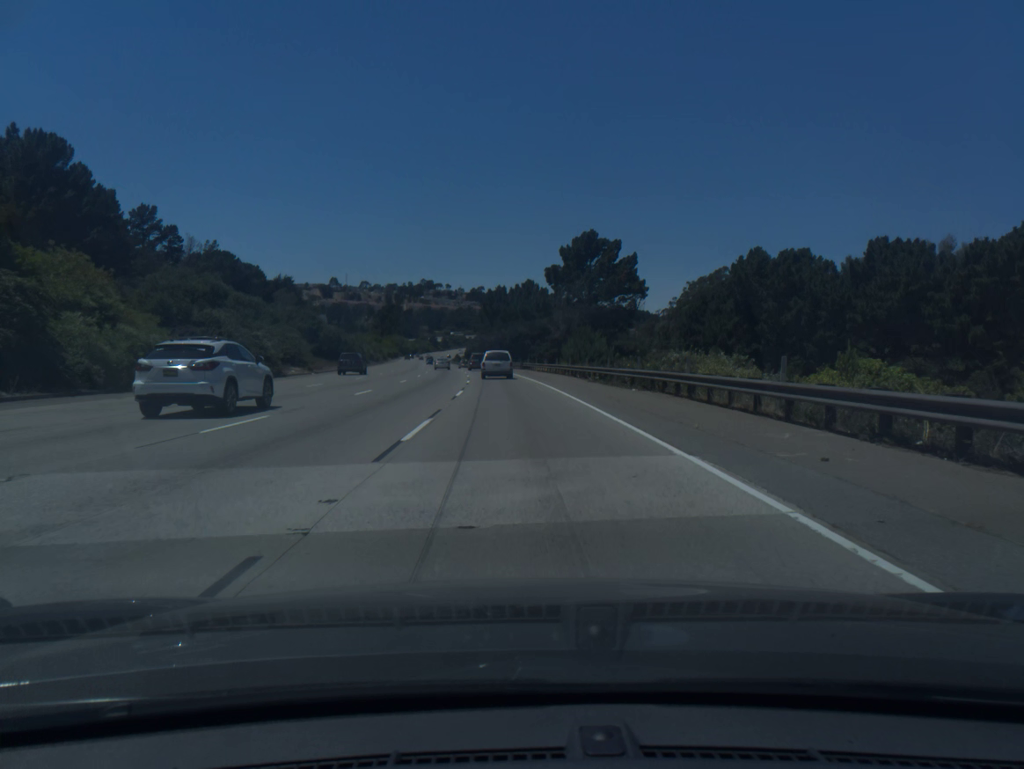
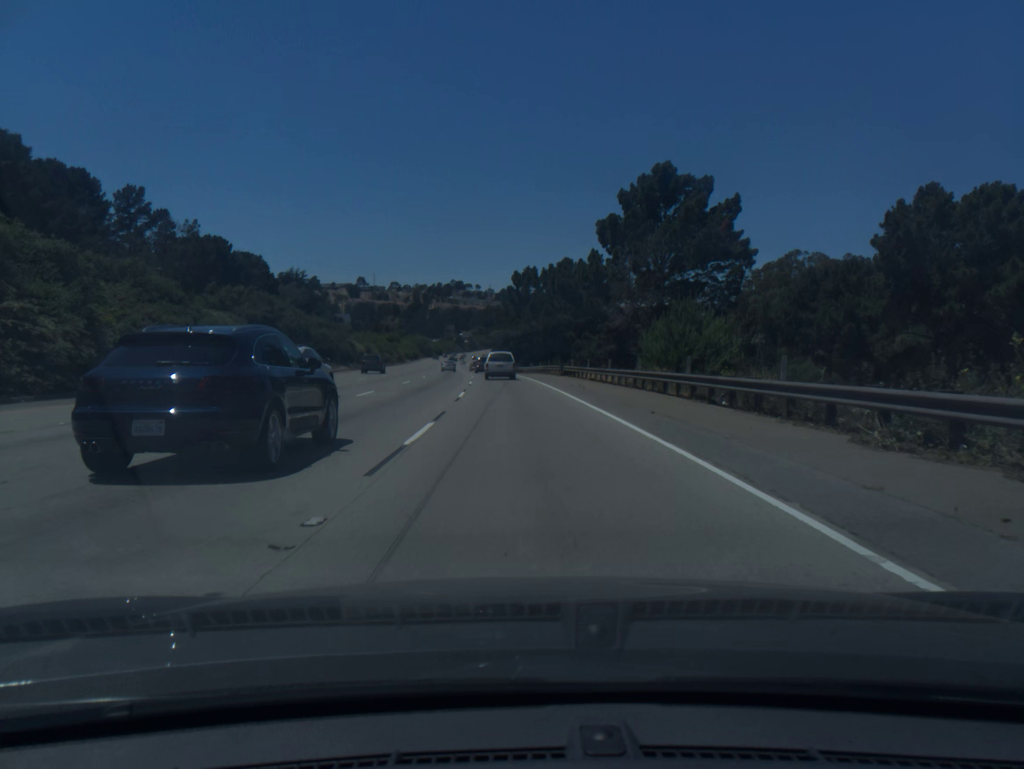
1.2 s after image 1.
(-0.6, +29.9) m; -2°
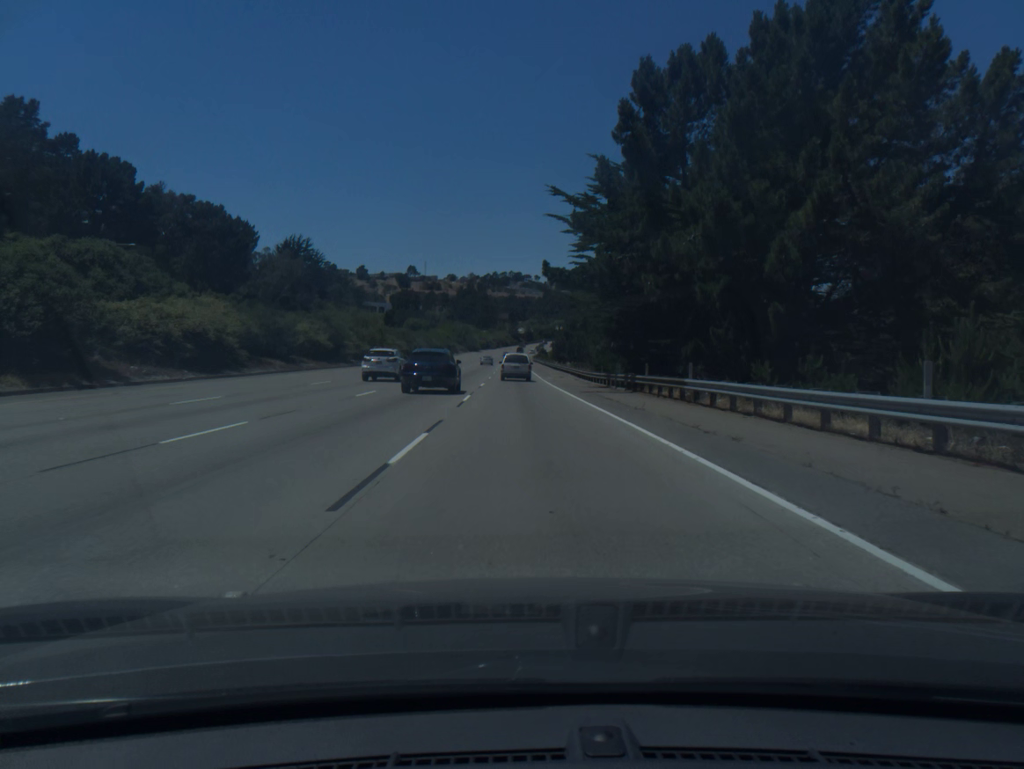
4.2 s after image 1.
(-3.1, +75.0) m; -4°
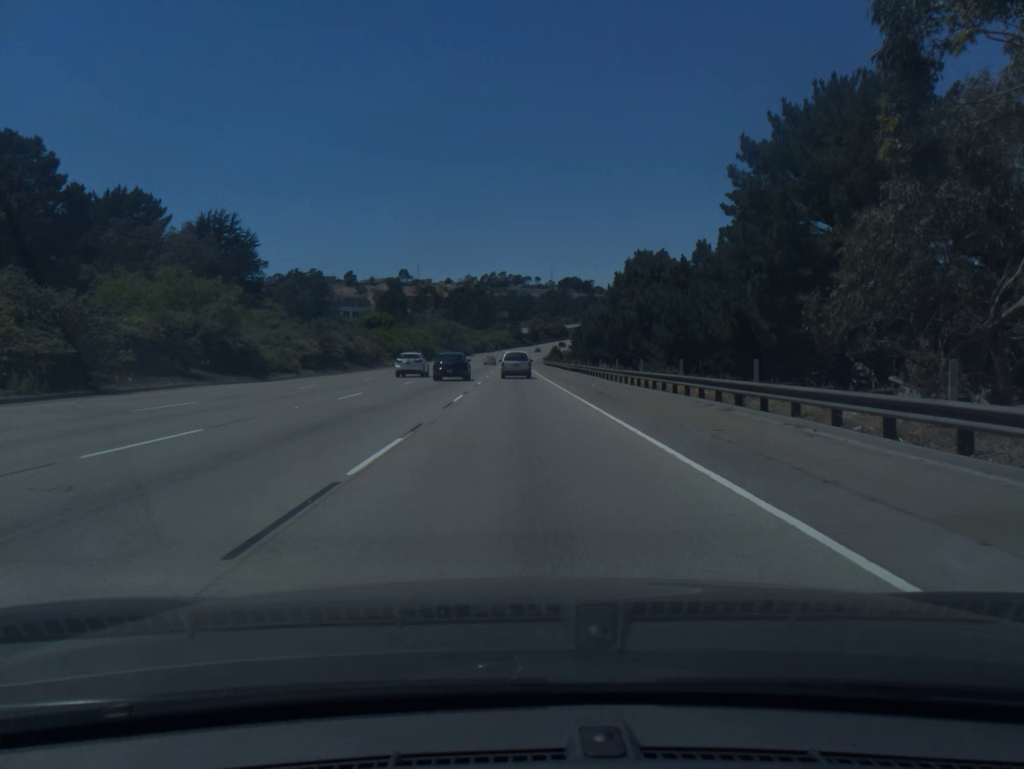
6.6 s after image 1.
(-0.4, +59.9) m; 0°
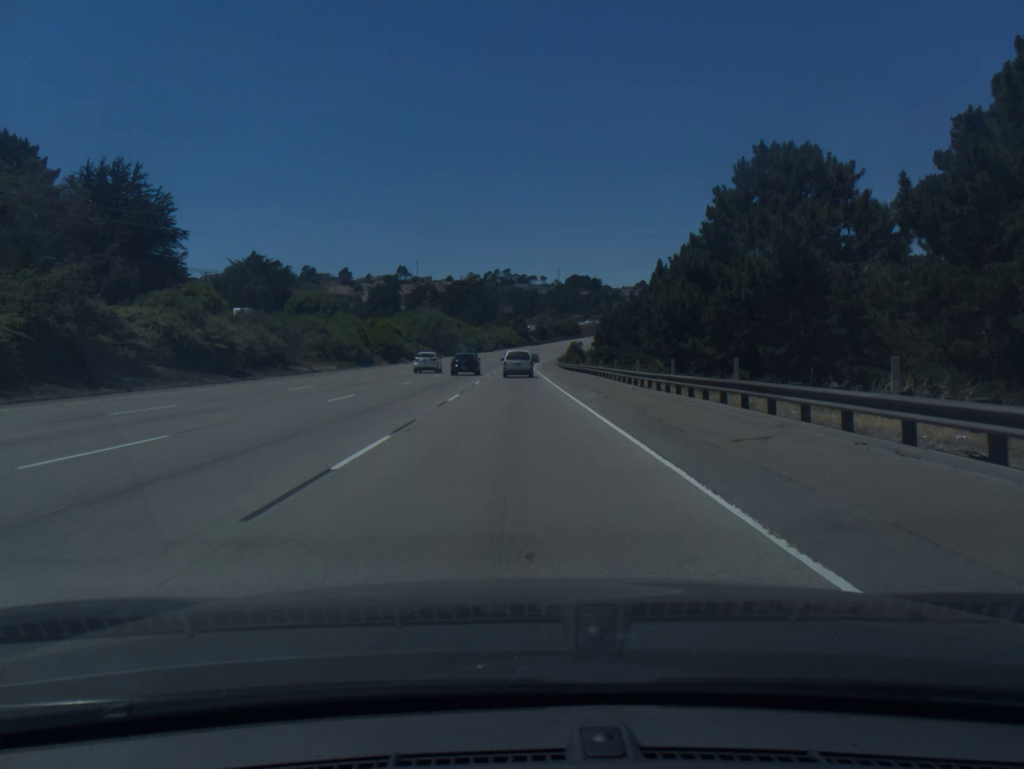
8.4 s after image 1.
(0.0, +44.7) m; 0°
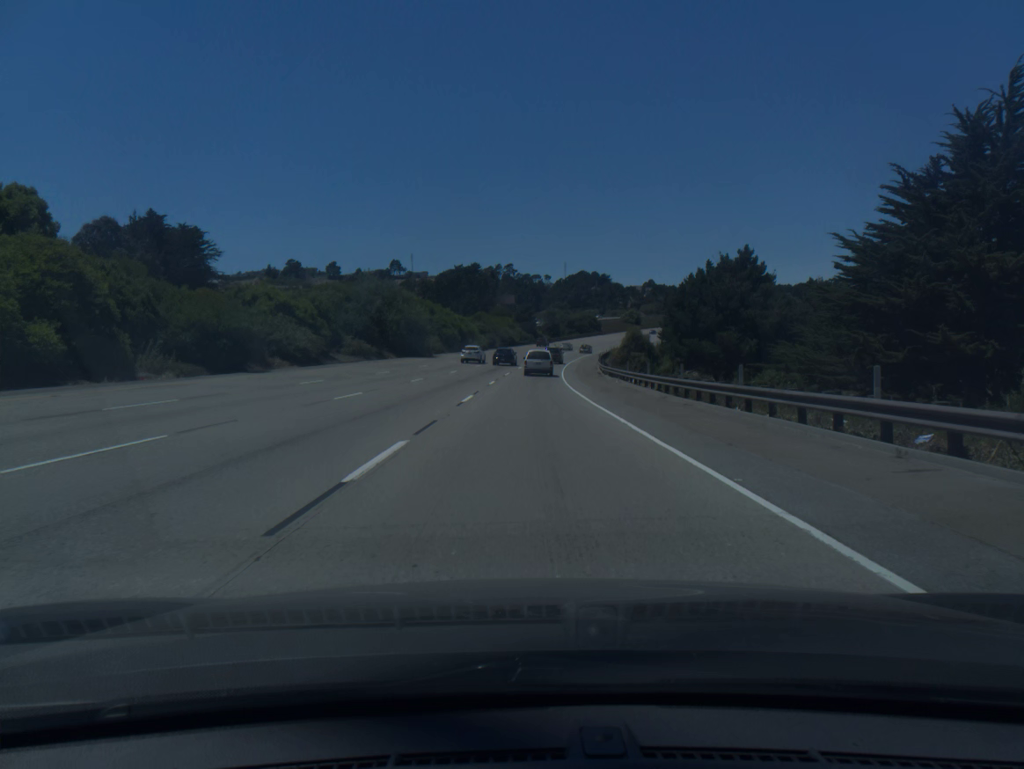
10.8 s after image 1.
(-0.4, +59.2) m; 0°
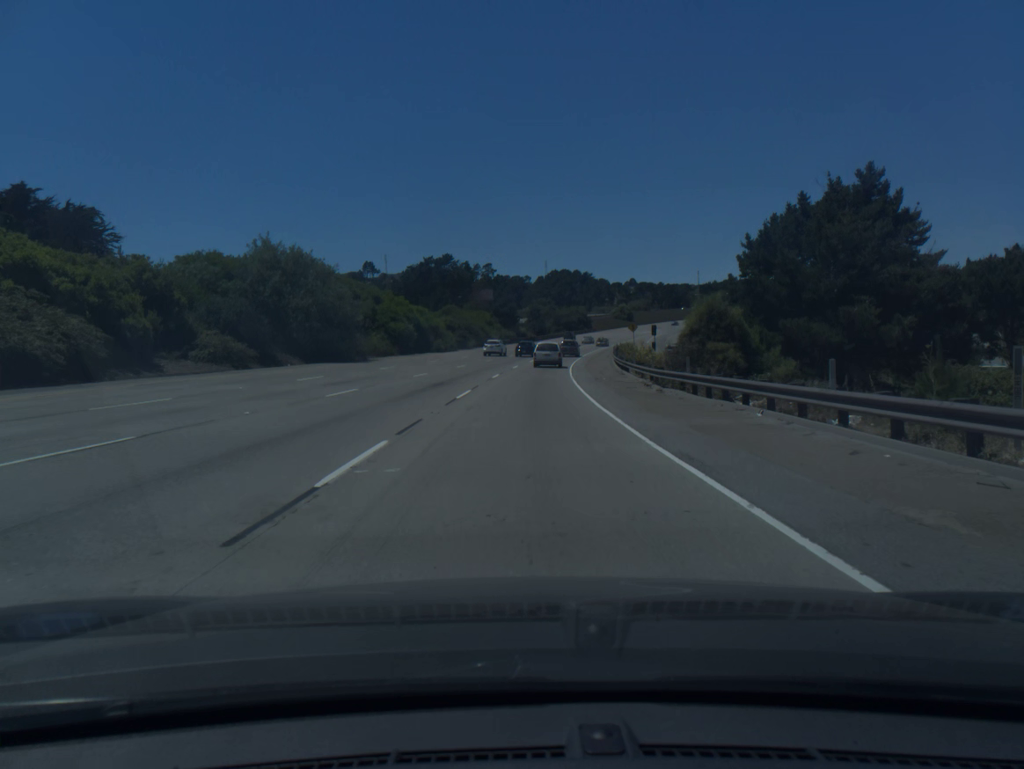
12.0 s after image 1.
(+0.3, +29.6) m; +1°
